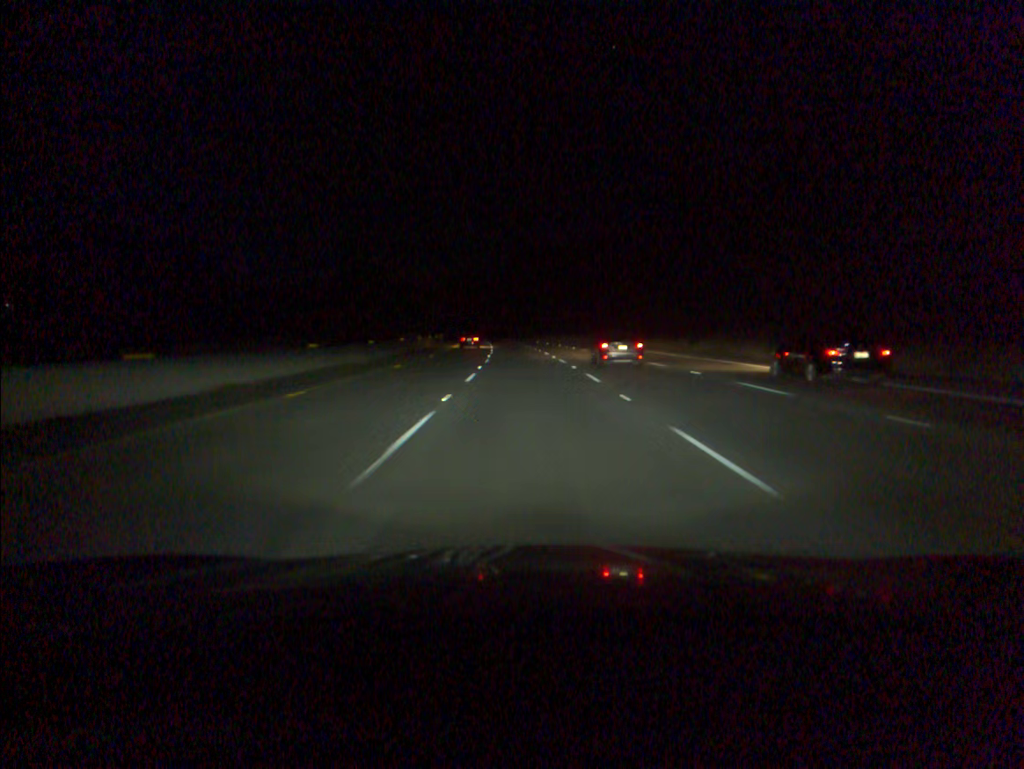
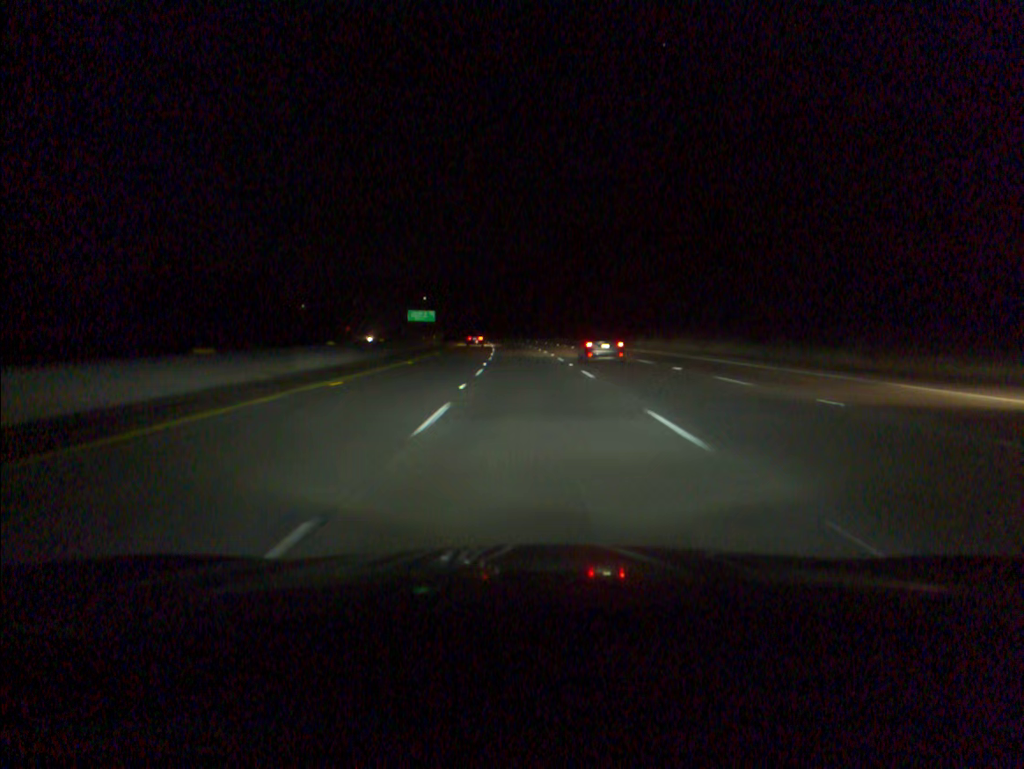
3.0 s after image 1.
(-2.6, +84.4) m; -3°
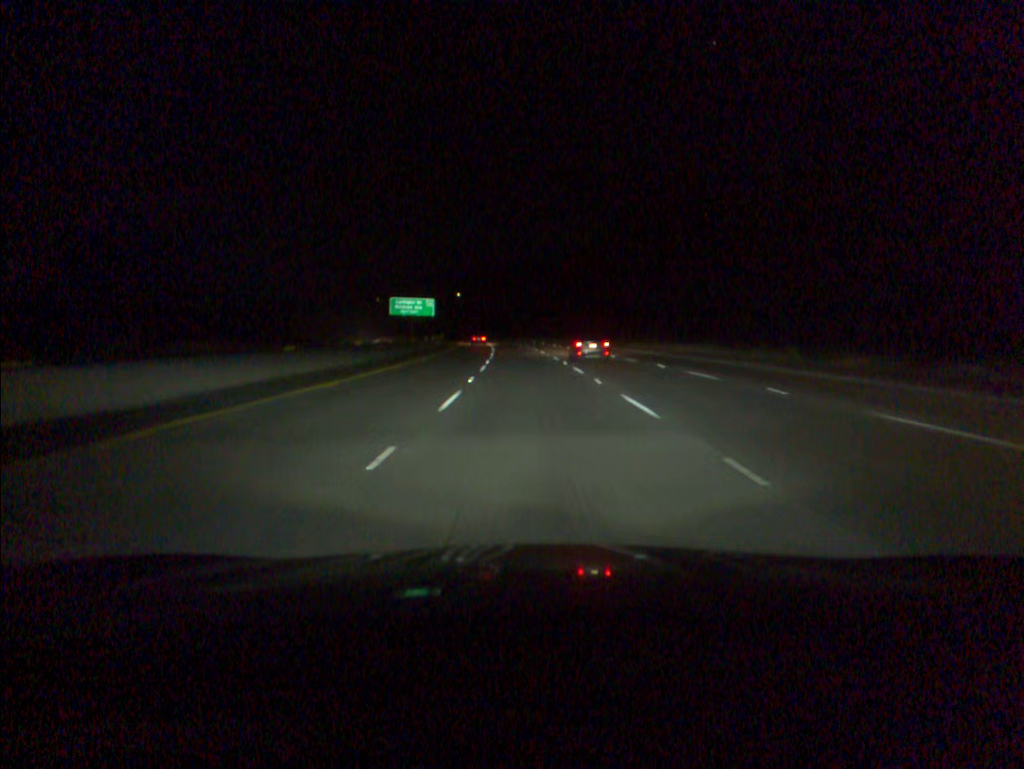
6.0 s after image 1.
(-2.5, +83.7) m; -4°
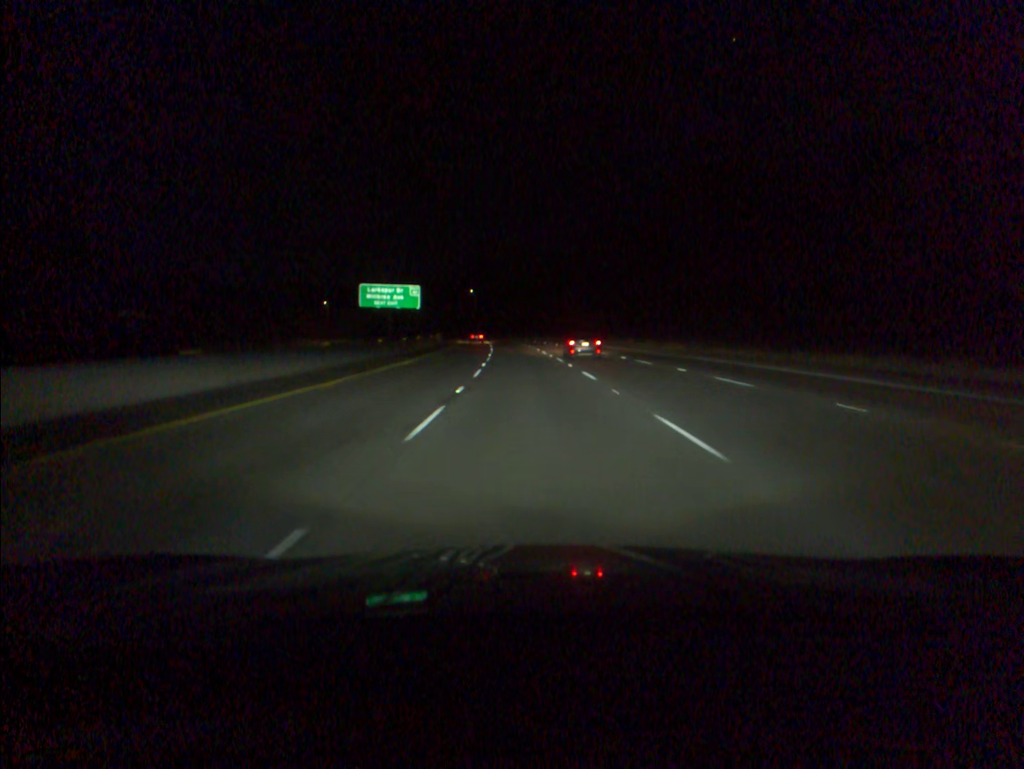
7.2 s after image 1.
(-0.4, +33.4) m; -1°
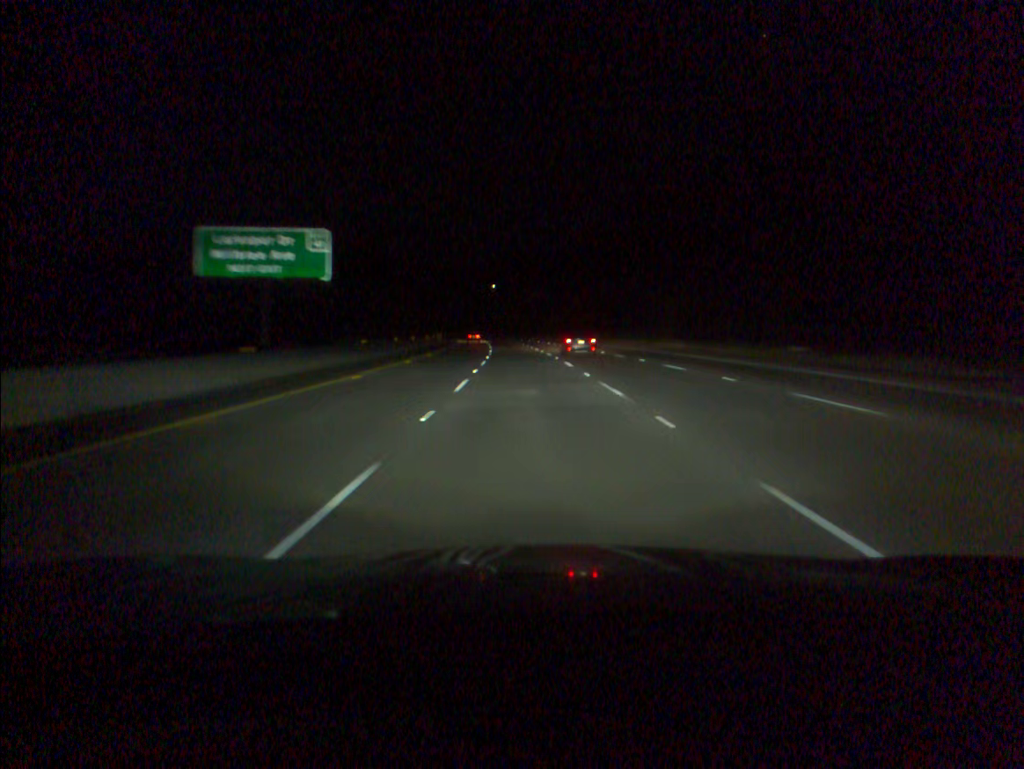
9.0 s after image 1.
(-0.9, +50.1) m; -2°
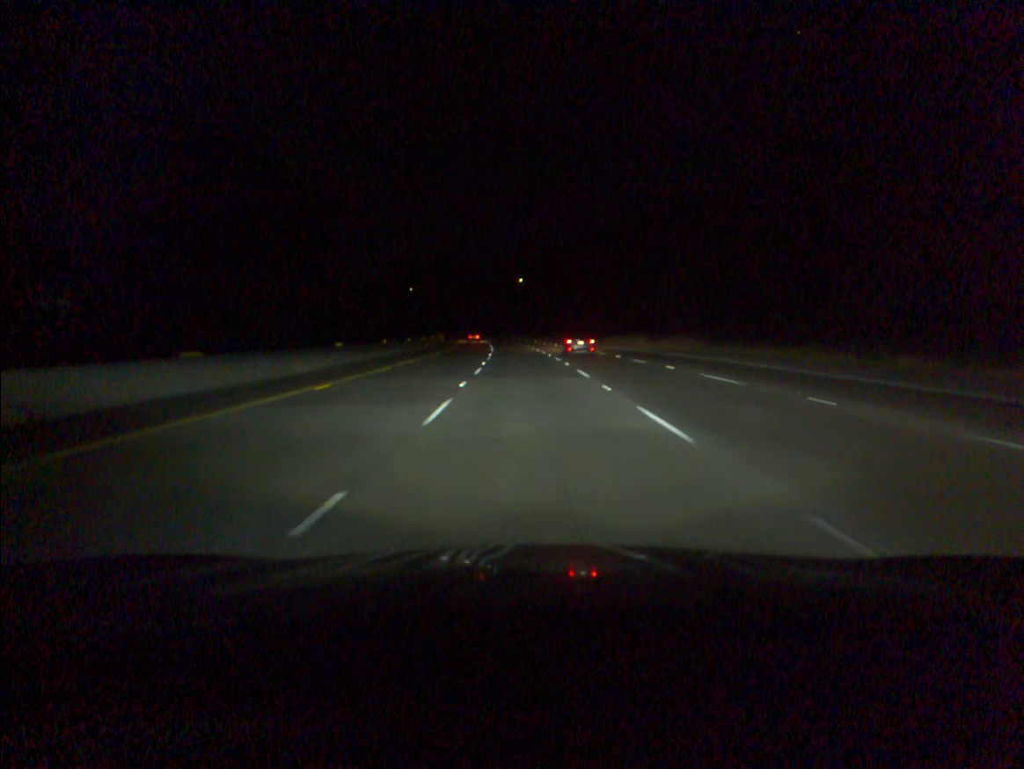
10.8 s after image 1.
(-0.9, +50.3) m; -2°
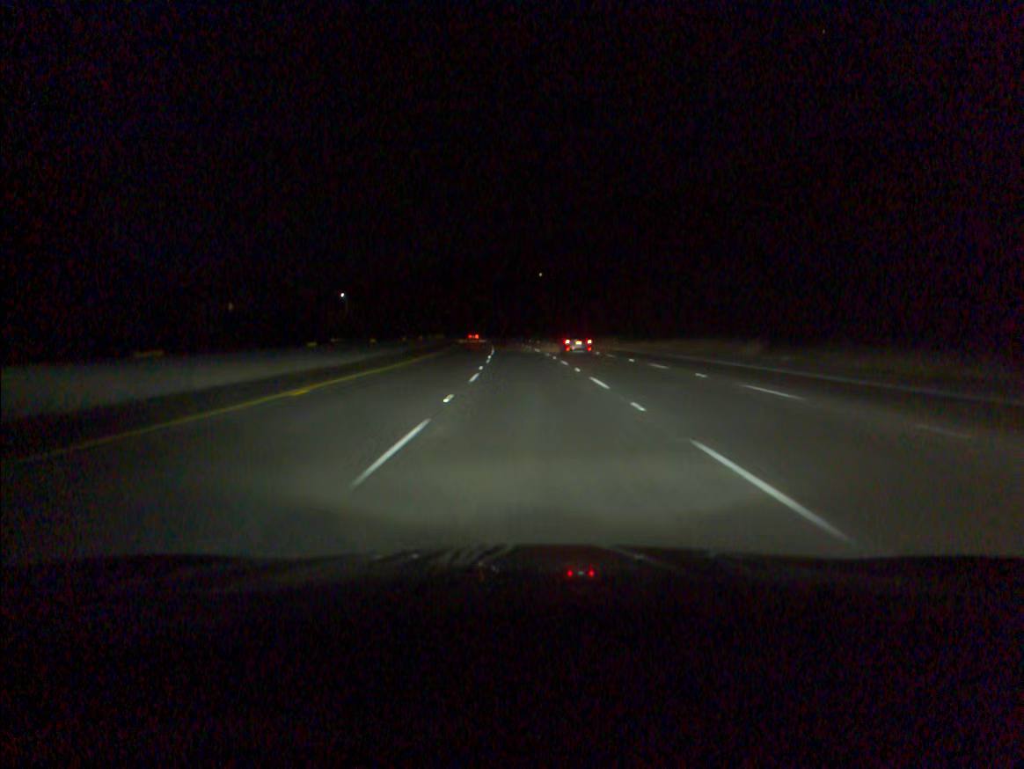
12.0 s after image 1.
(-0.4, +33.7) m; -1°
